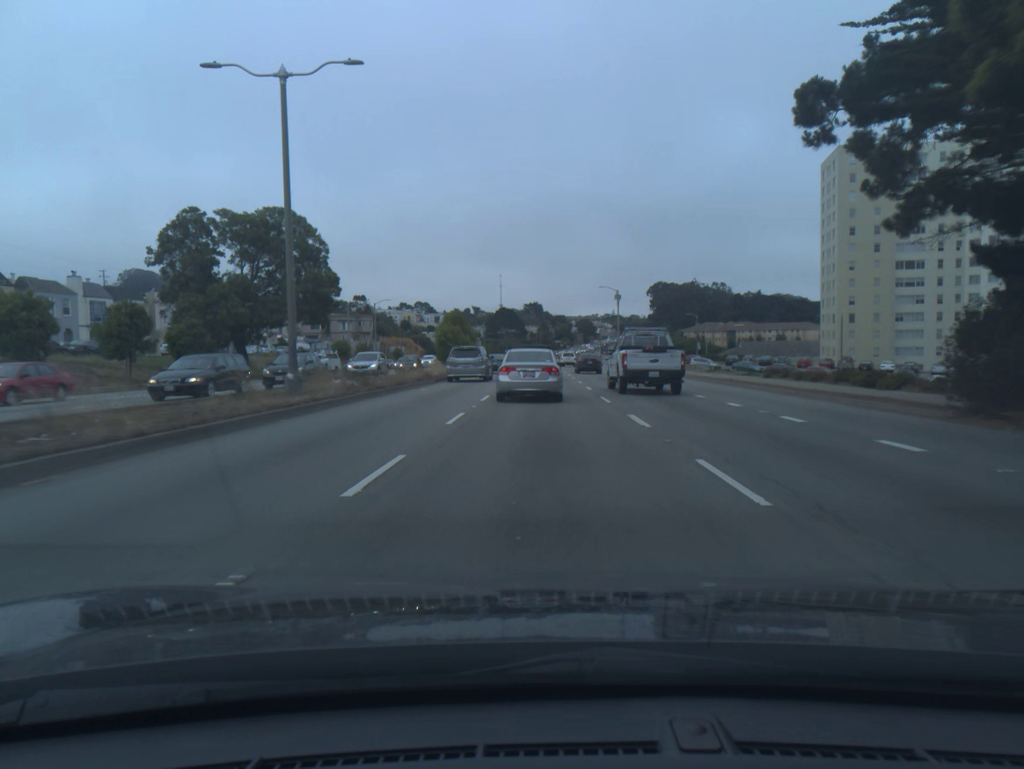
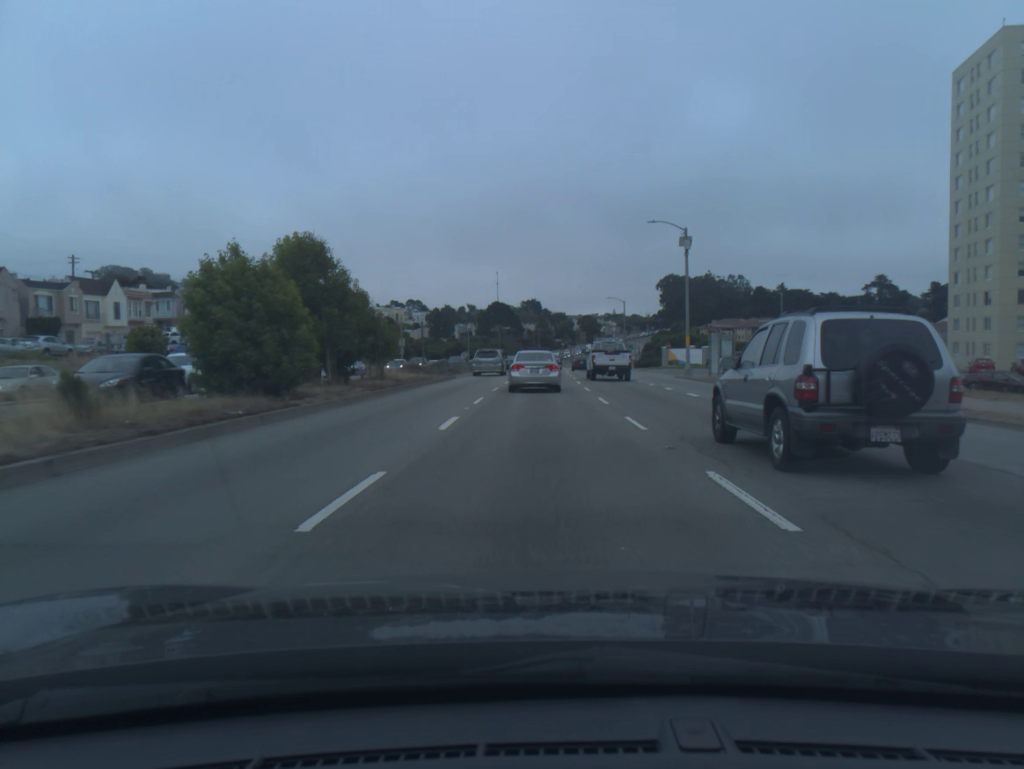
(+0.1, +45.3) m; 0°
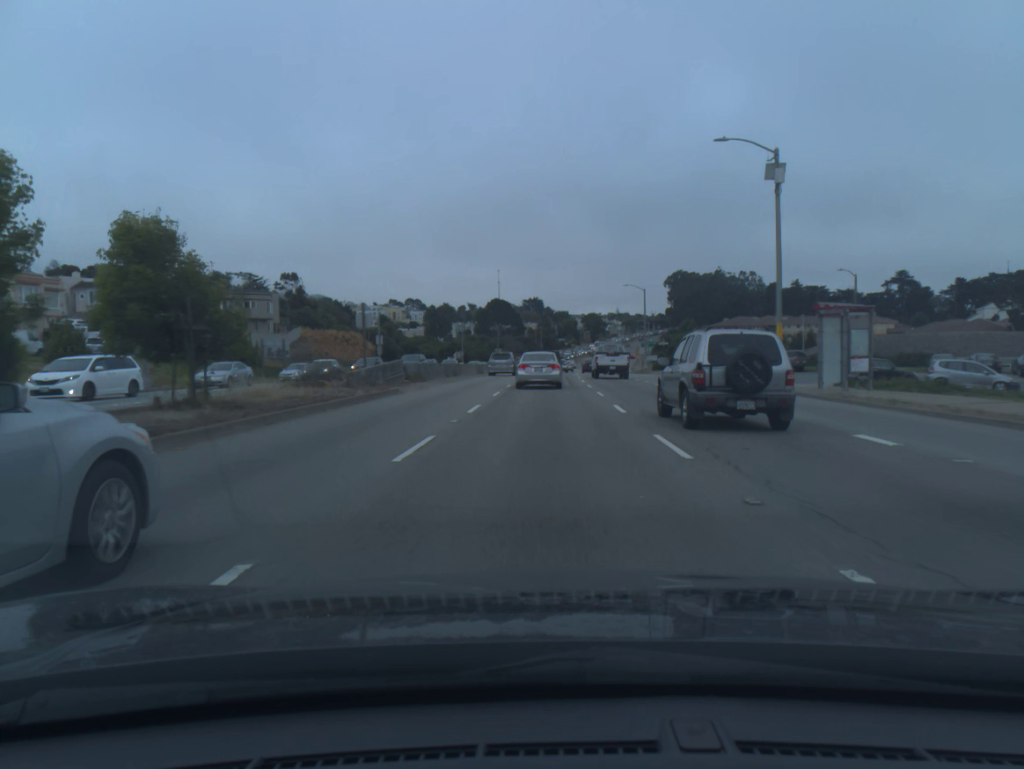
(0.0, +18.3) m; 0°
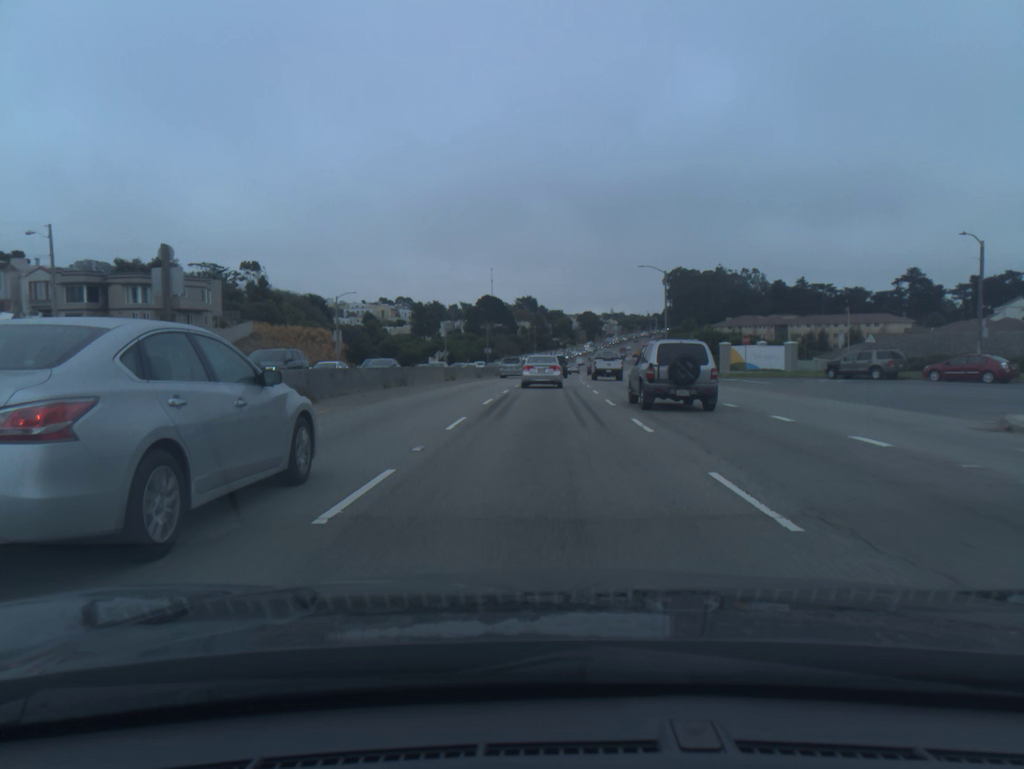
(0.0, +18.5) m; 0°
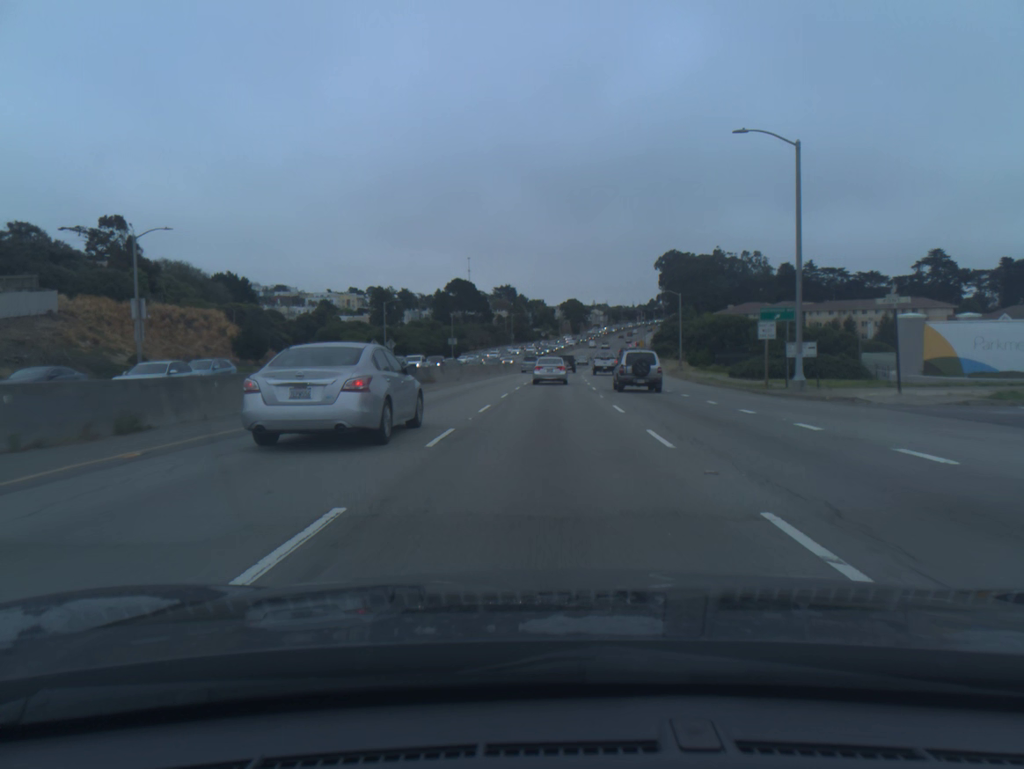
(+0.5, +38.9) m; +2°
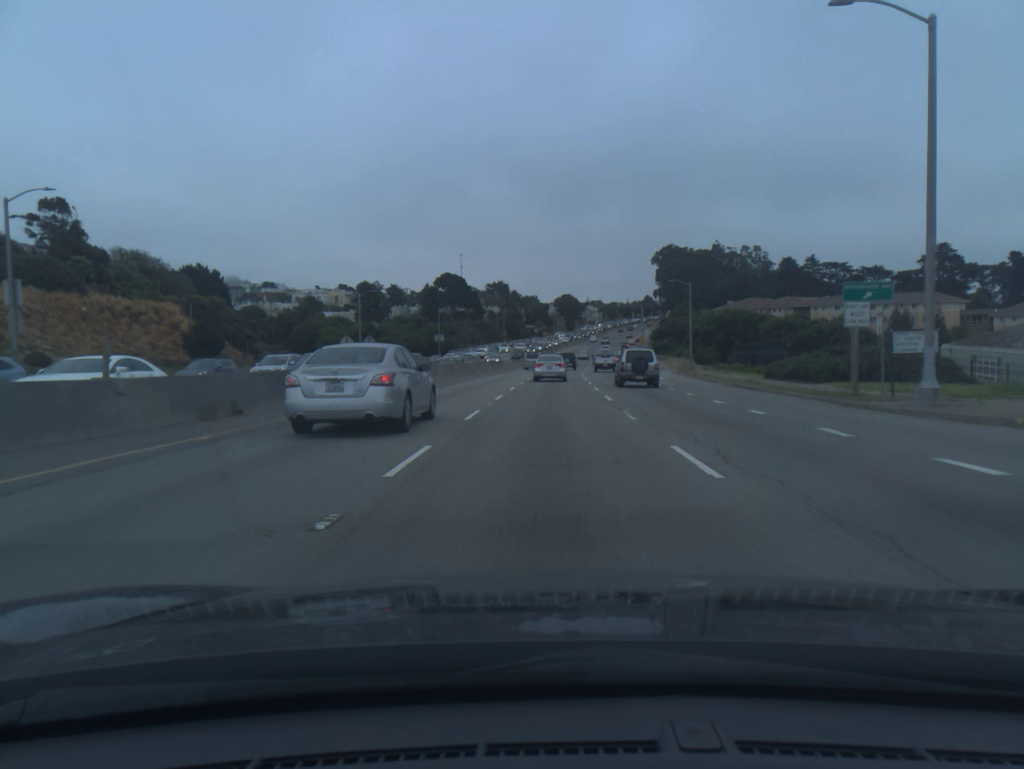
(0.0, +10.2) m; 0°
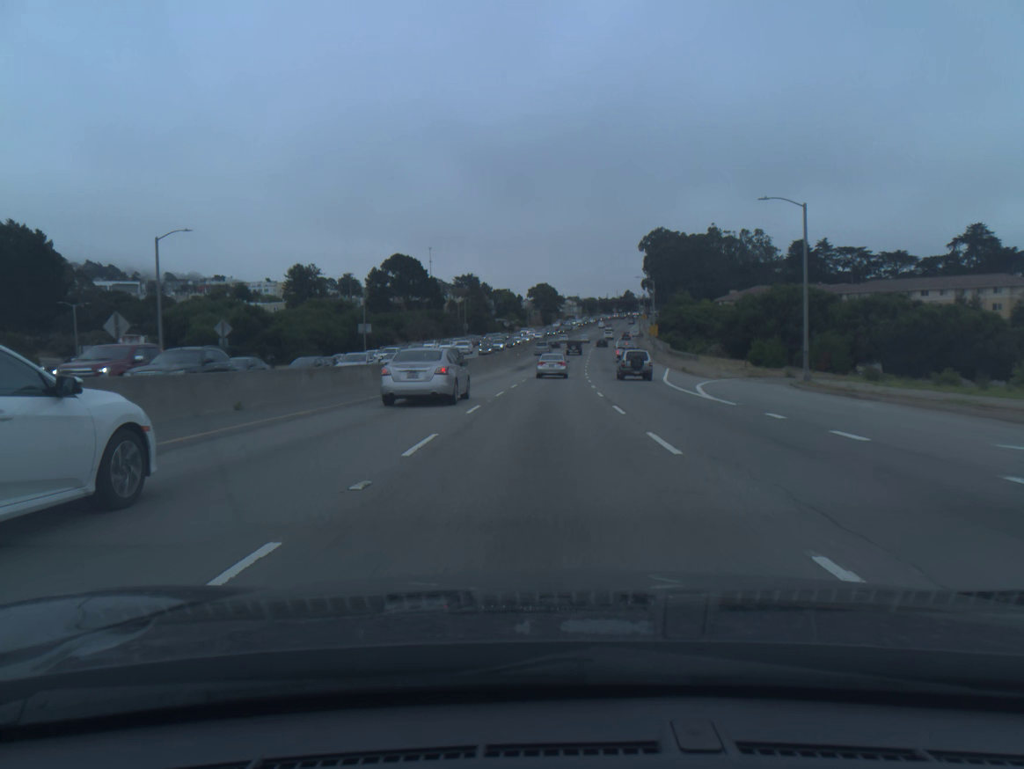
(+0.7, +42.9) m; +2°
